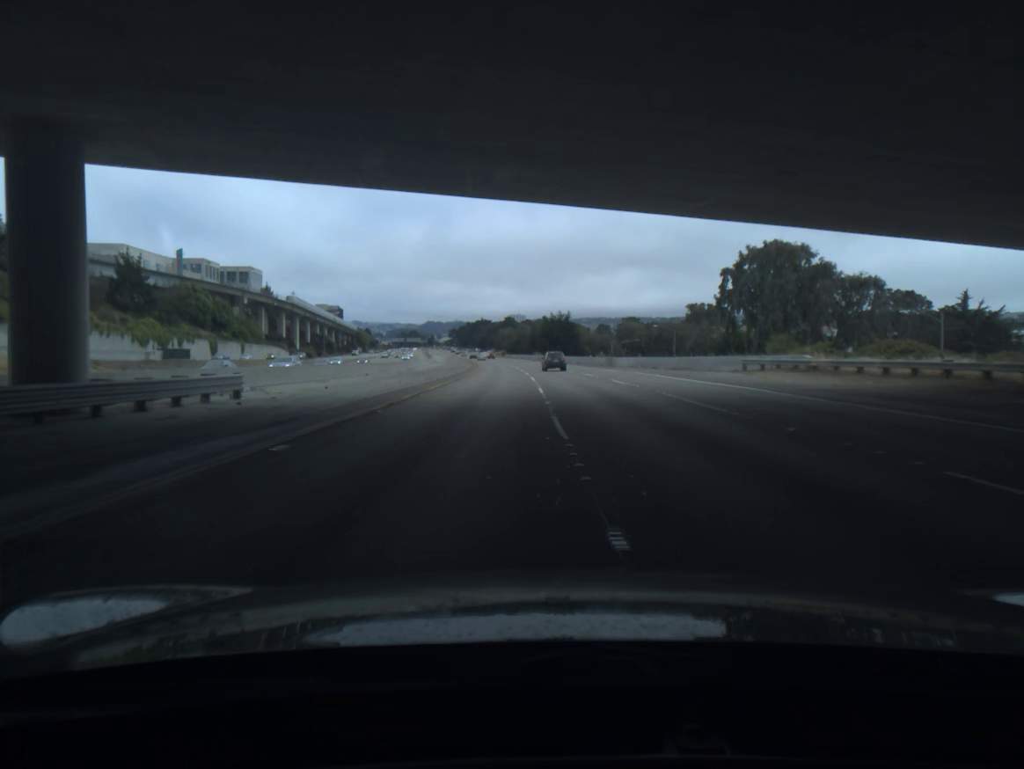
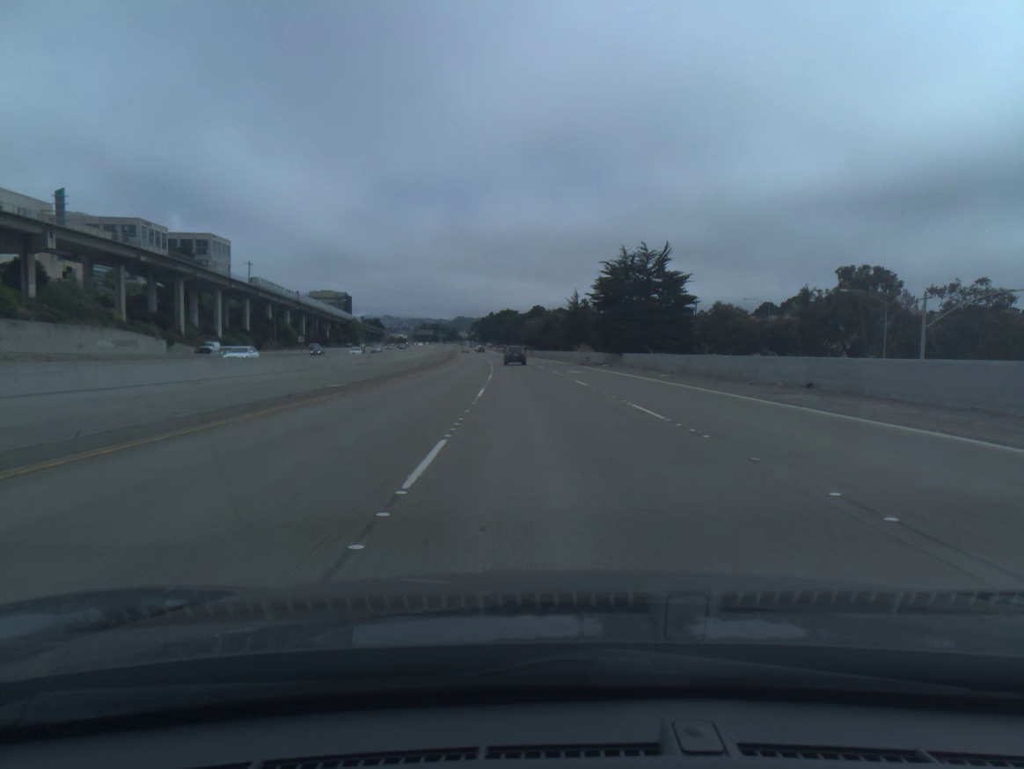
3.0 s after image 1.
(-1.9, +90.6) m; -2°
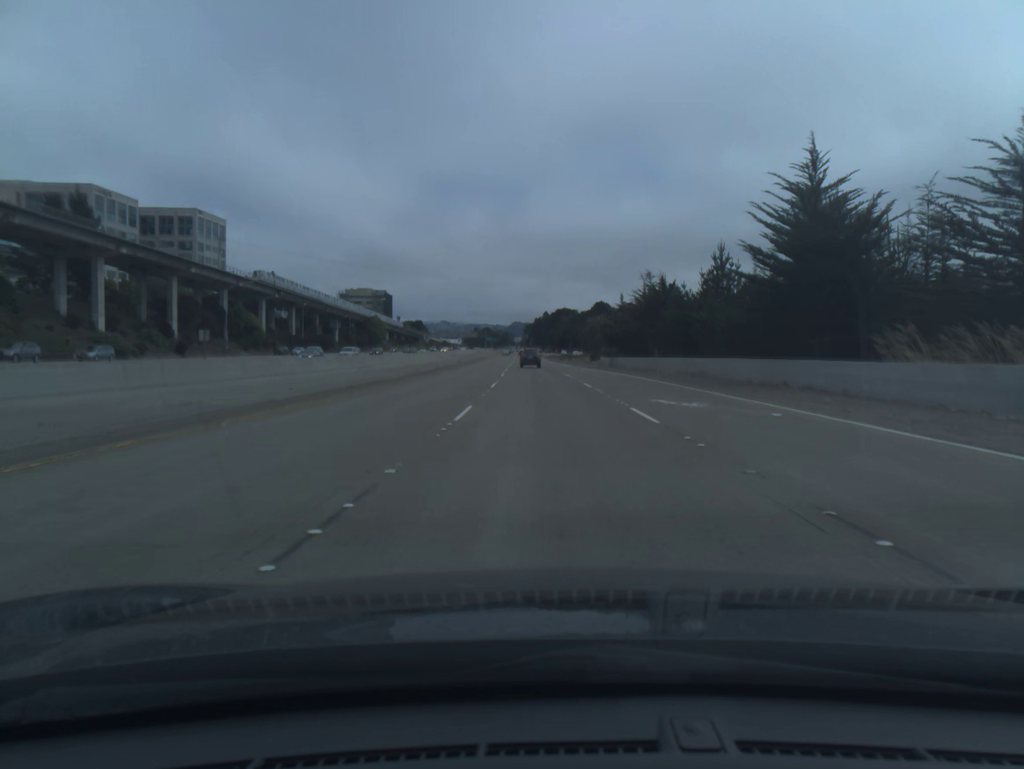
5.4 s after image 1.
(-3.2, +73.1) m; -4°
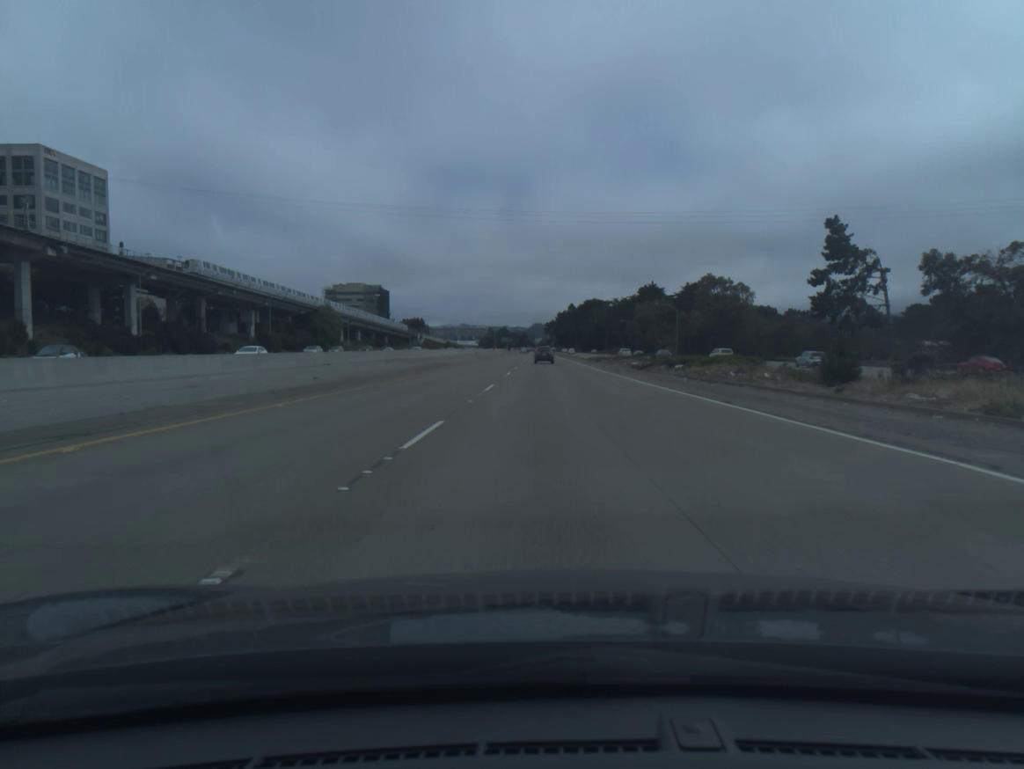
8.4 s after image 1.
(-1.7, +91.4) m; -2°
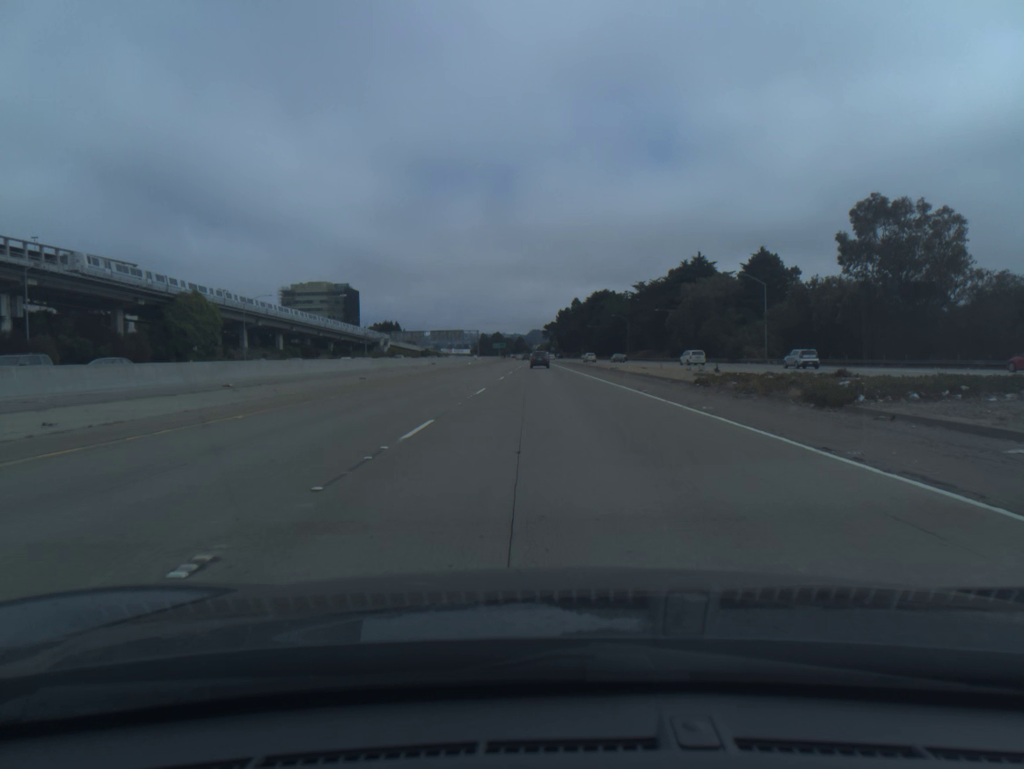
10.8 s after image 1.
(+0.2, +73.2) m; 0°
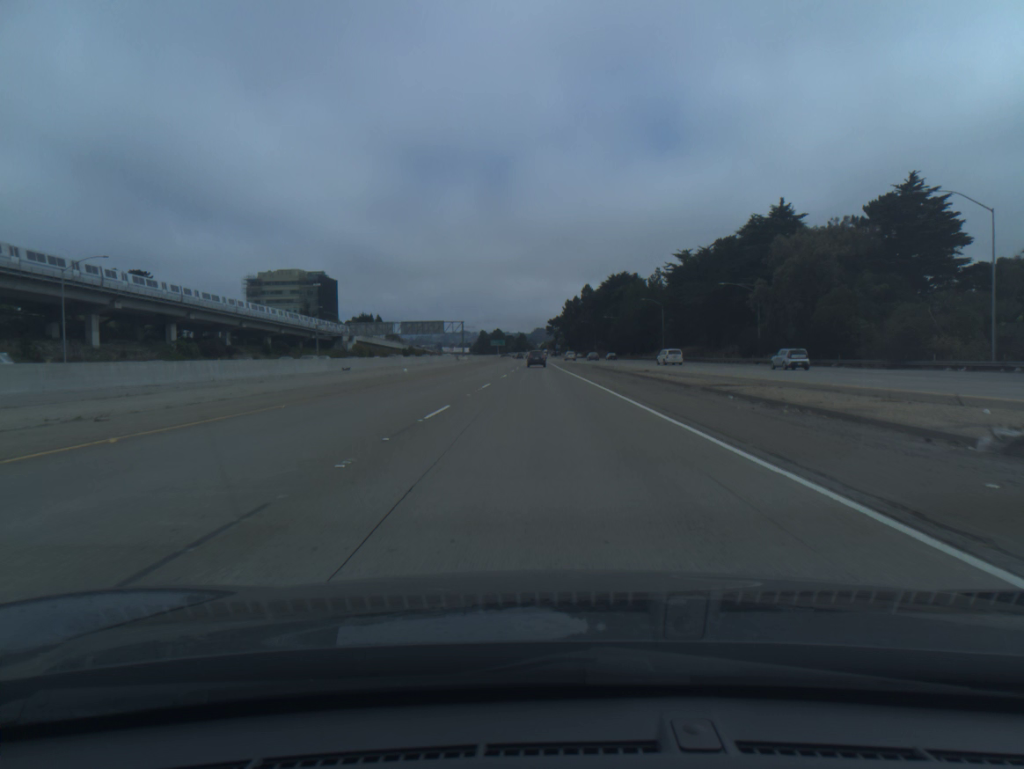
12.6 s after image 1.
(0.0, +54.8) m; 0°
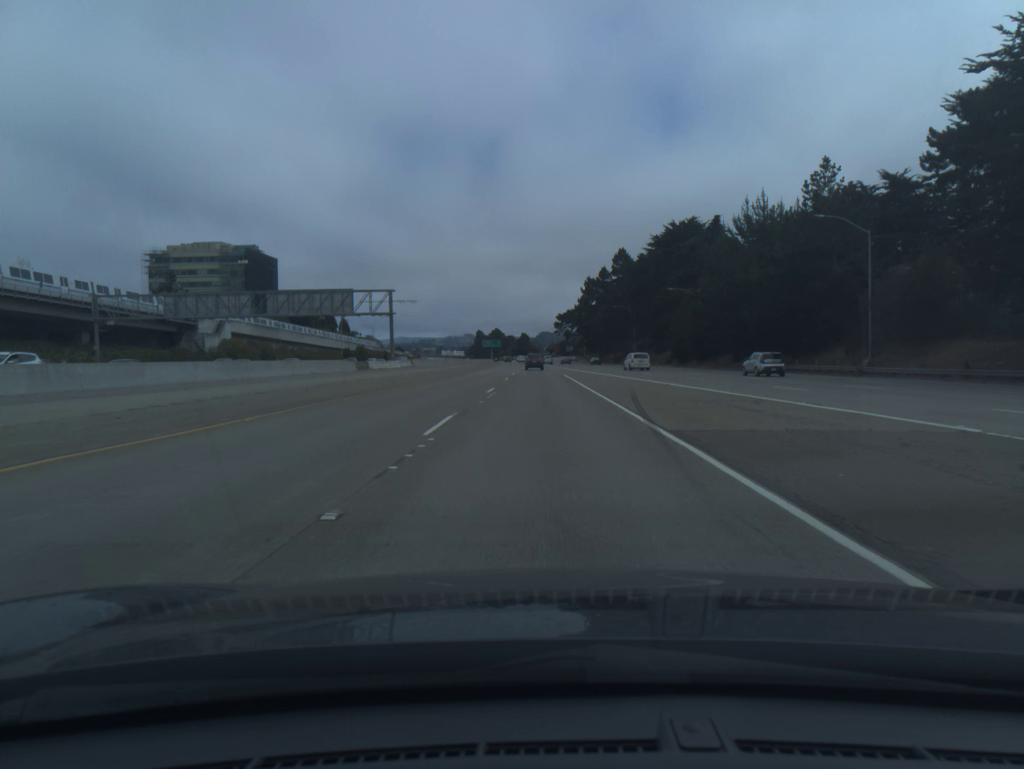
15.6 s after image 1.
(-0.7, +91.4) m; 0°
